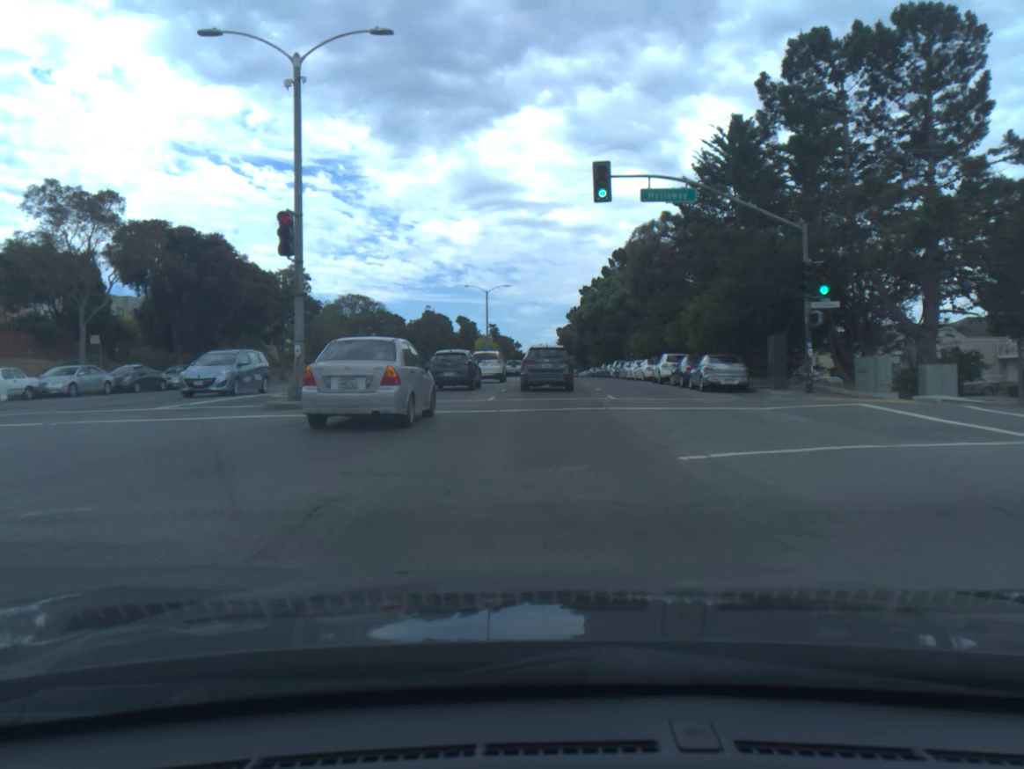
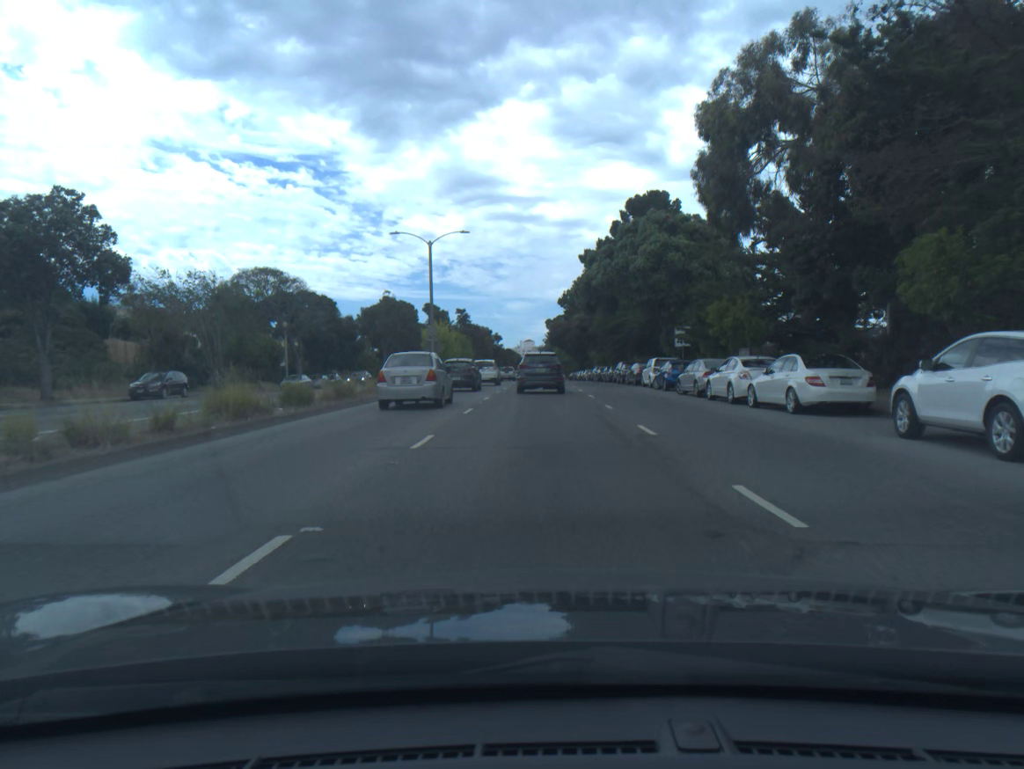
(+0.2, +31.4) m; +1°
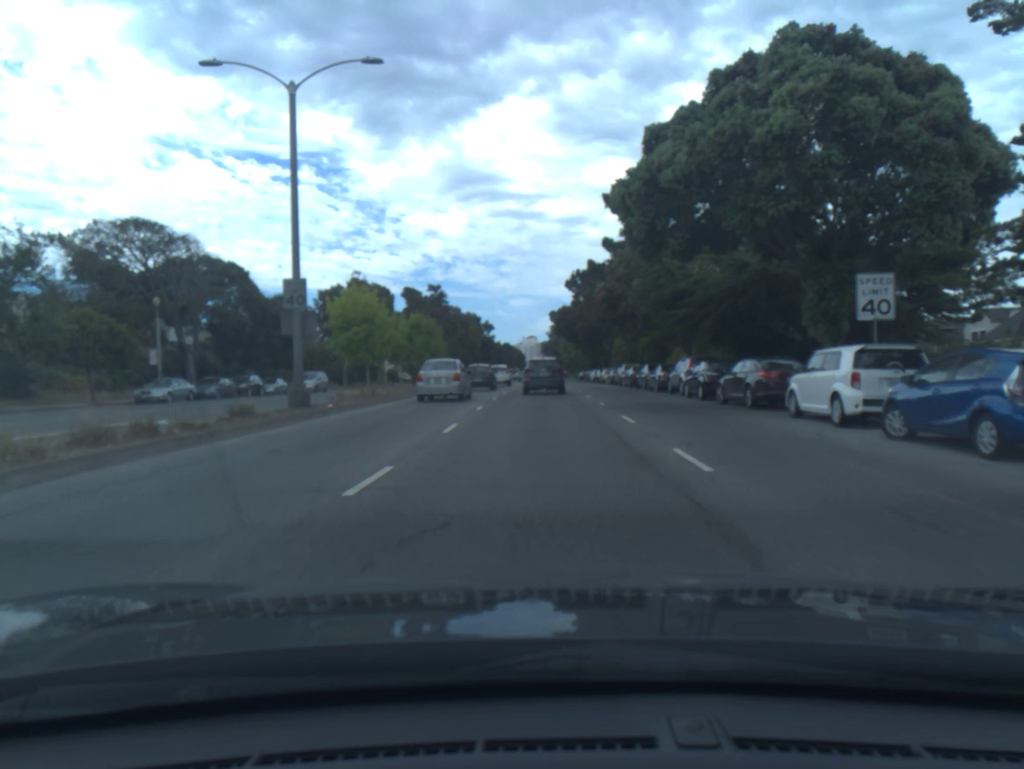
(-0.1, +25.9) m; 0°
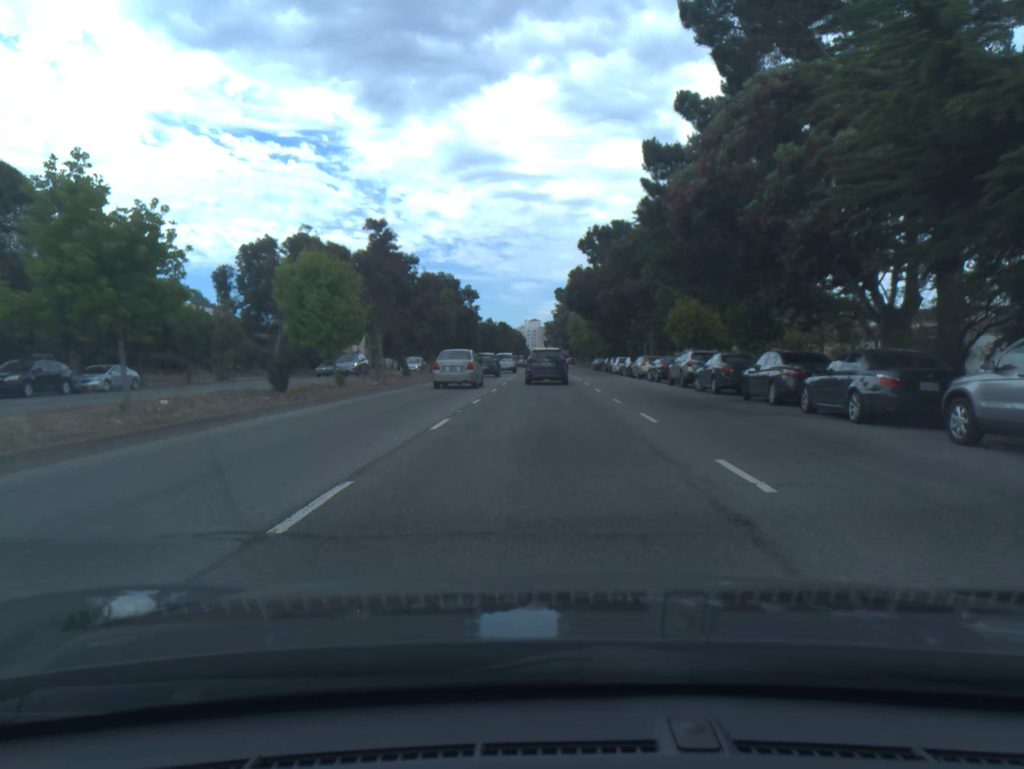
(-0.1, +24.0) m; 0°
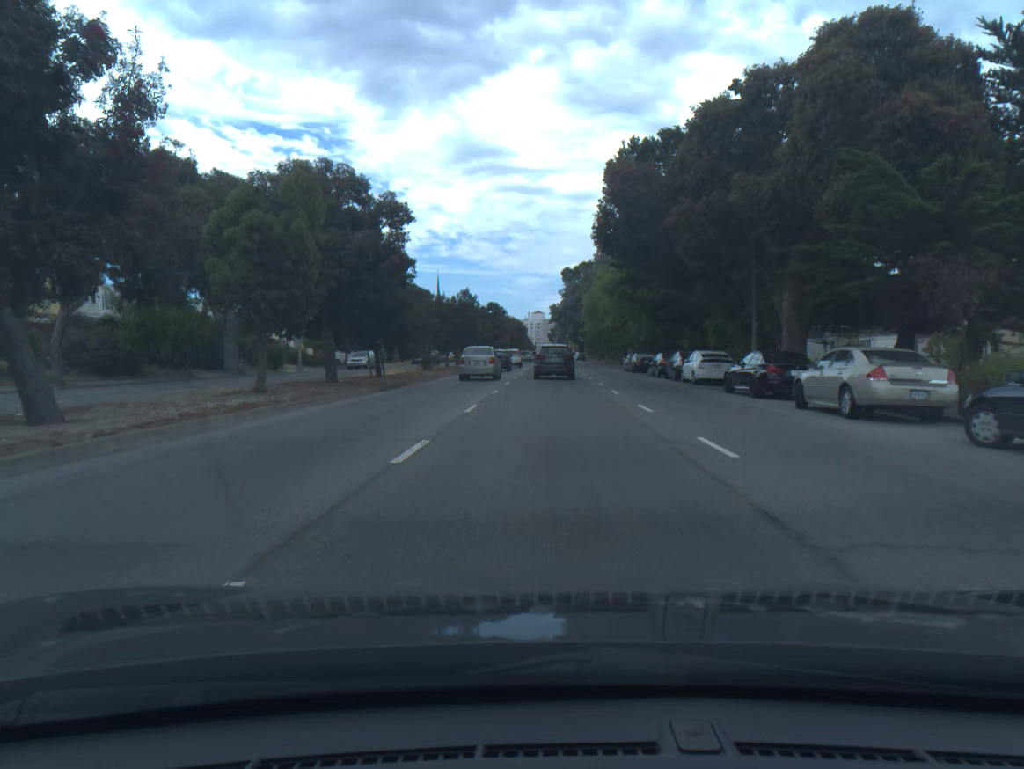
(-0.1, +33.0) m; 0°
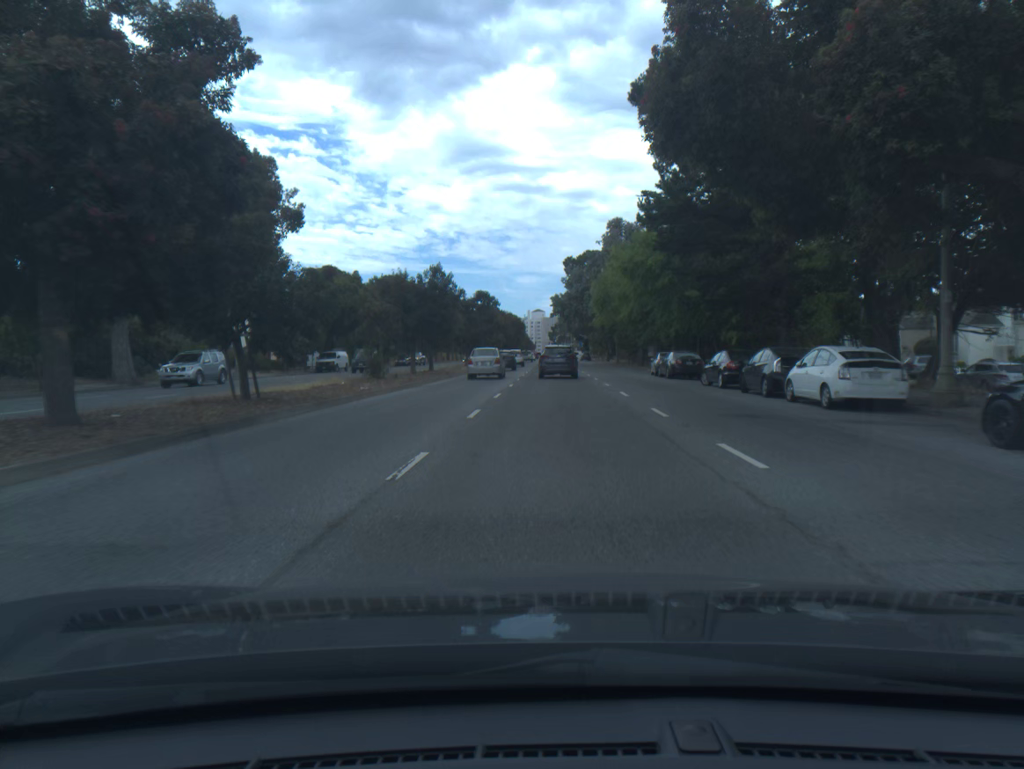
(0.0, +15.5) m; 0°
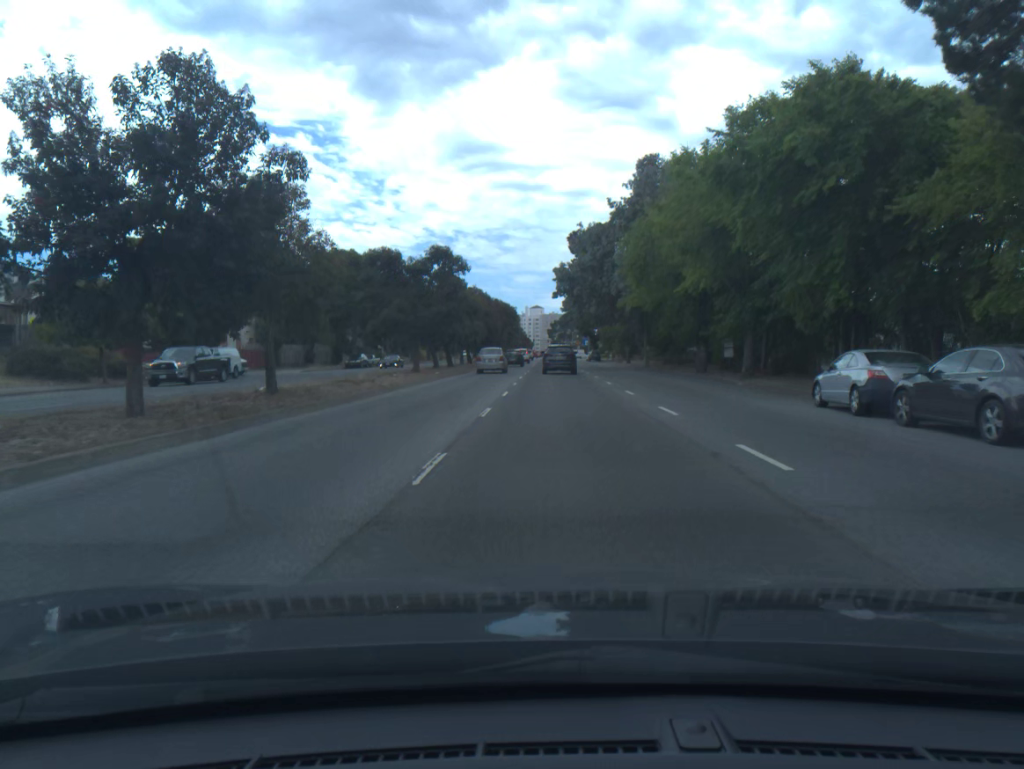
(0.0, +29.0) m; 0°
